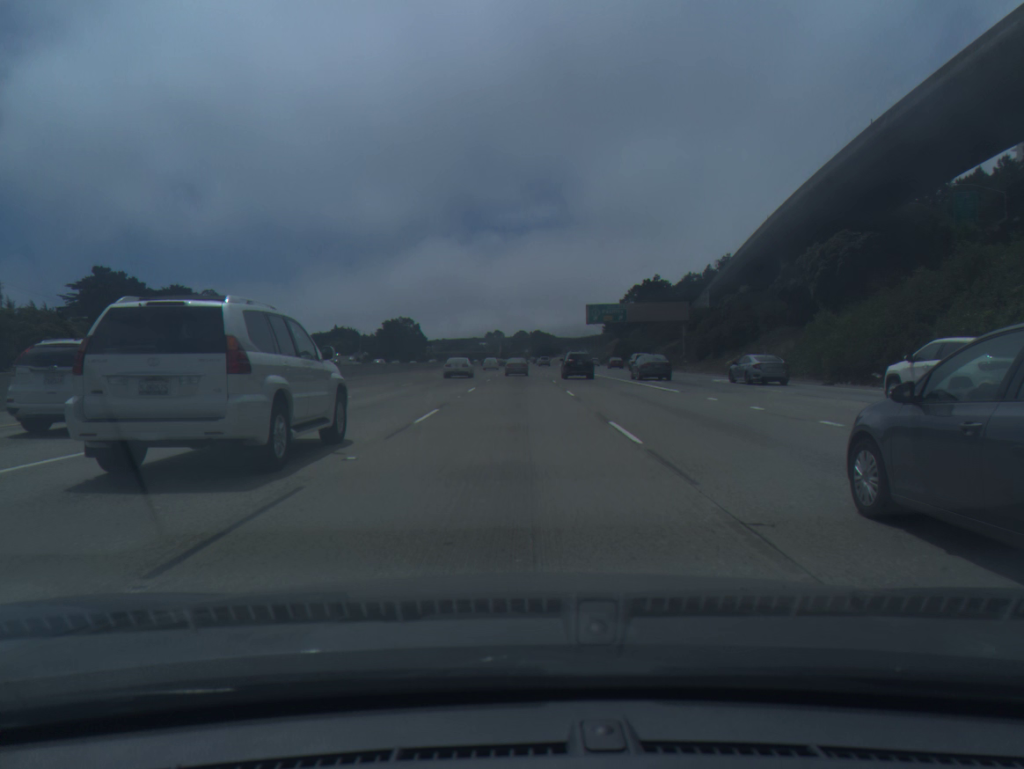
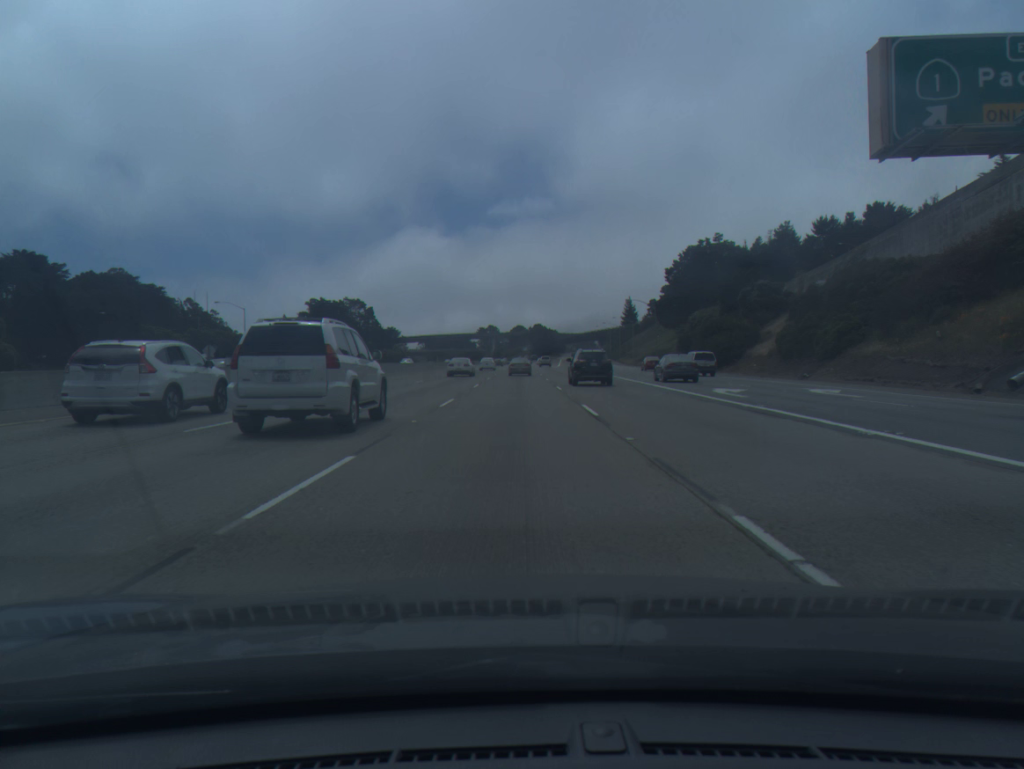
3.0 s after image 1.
(+0.3, +82.0) m; 0°
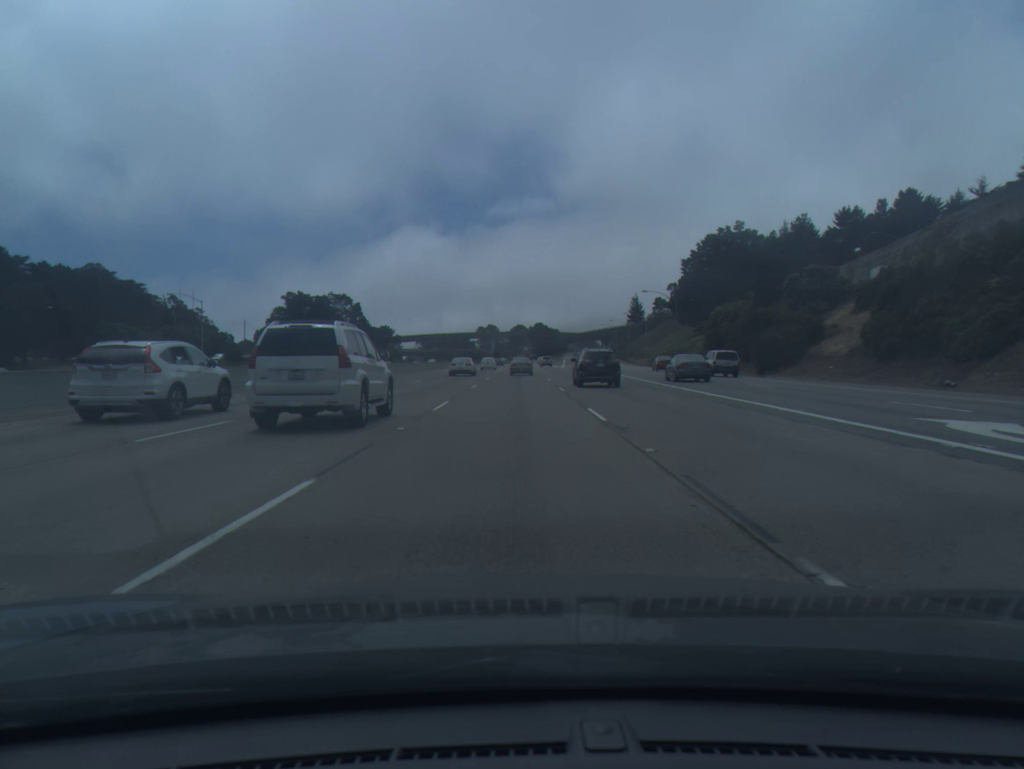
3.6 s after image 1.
(0.0, +16.5) m; 0°
